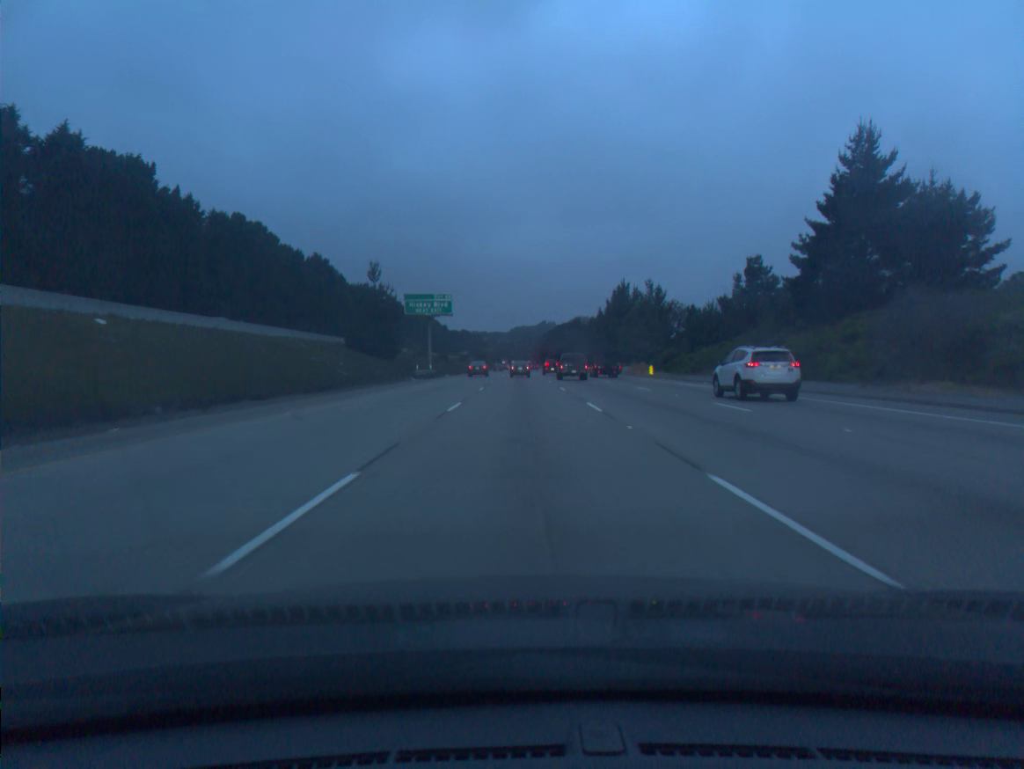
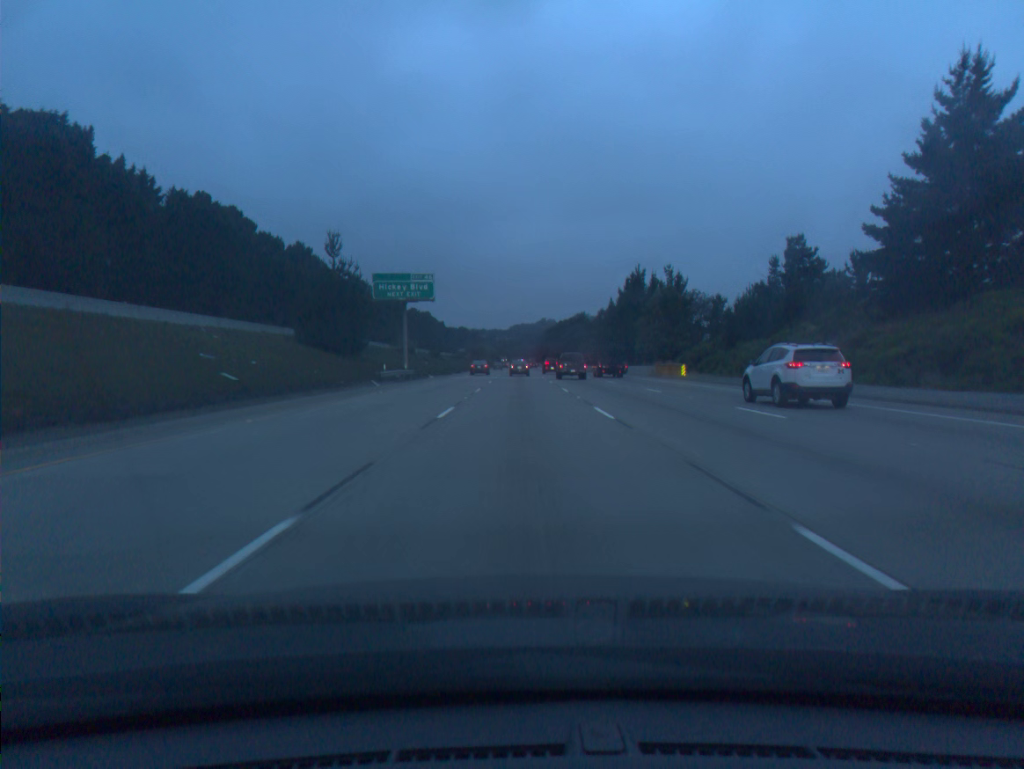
(0.0, +17.1) m; 0°
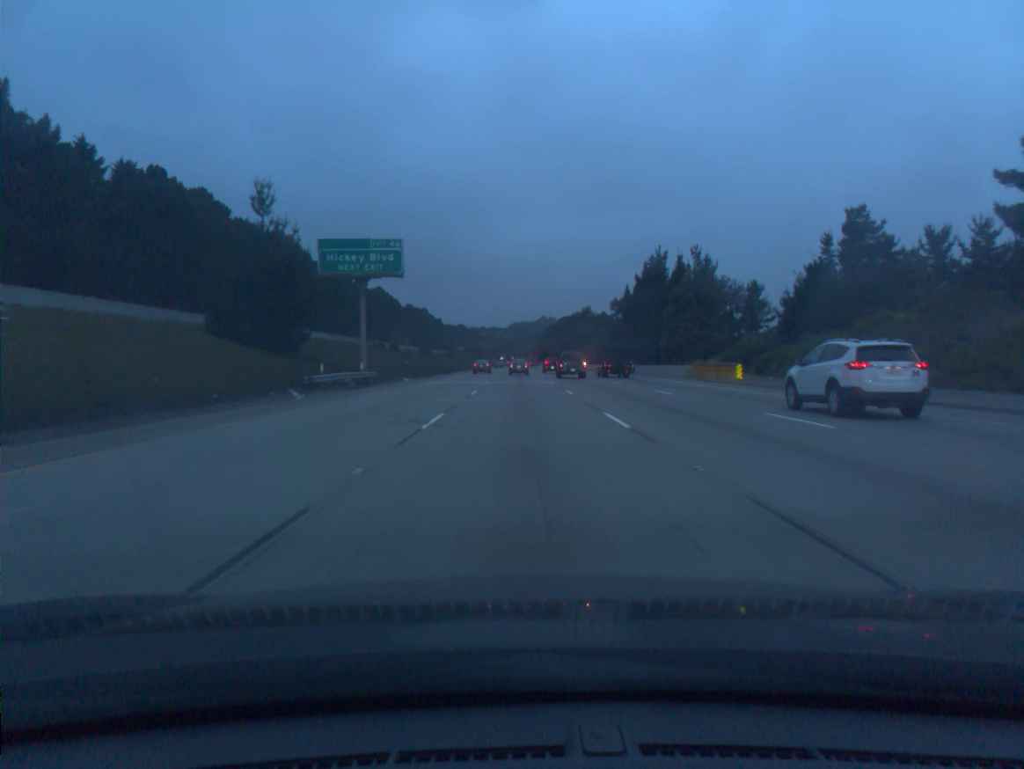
(0.0, +17.2) m; 0°
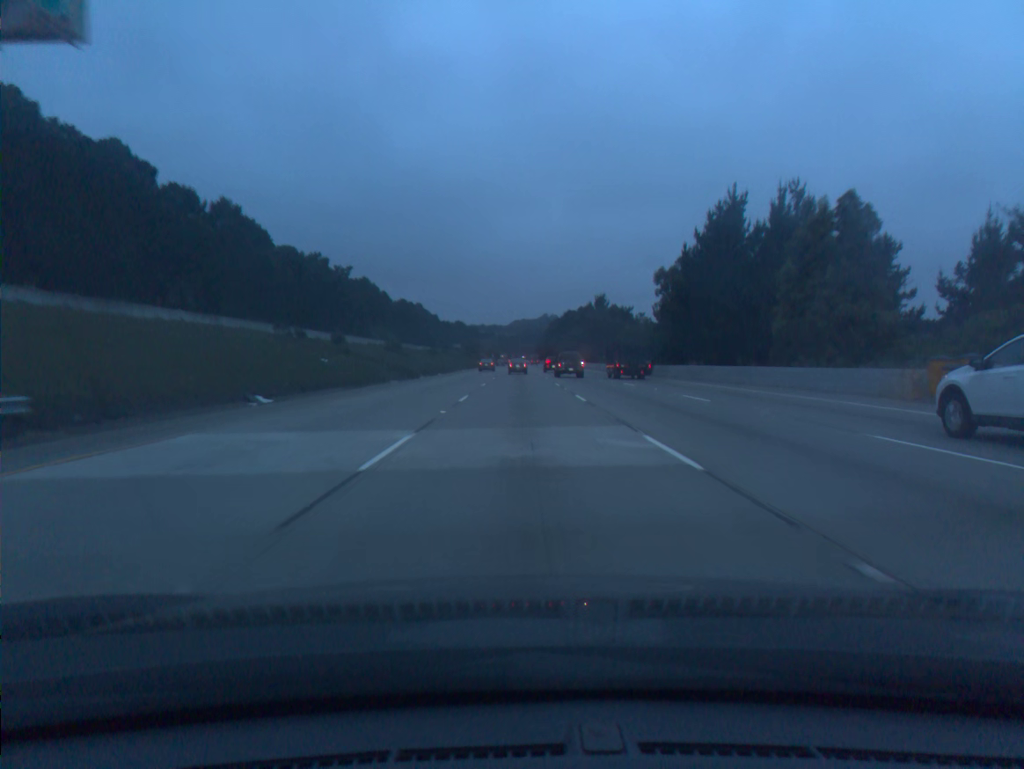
(0.0, +34.7) m; 0°
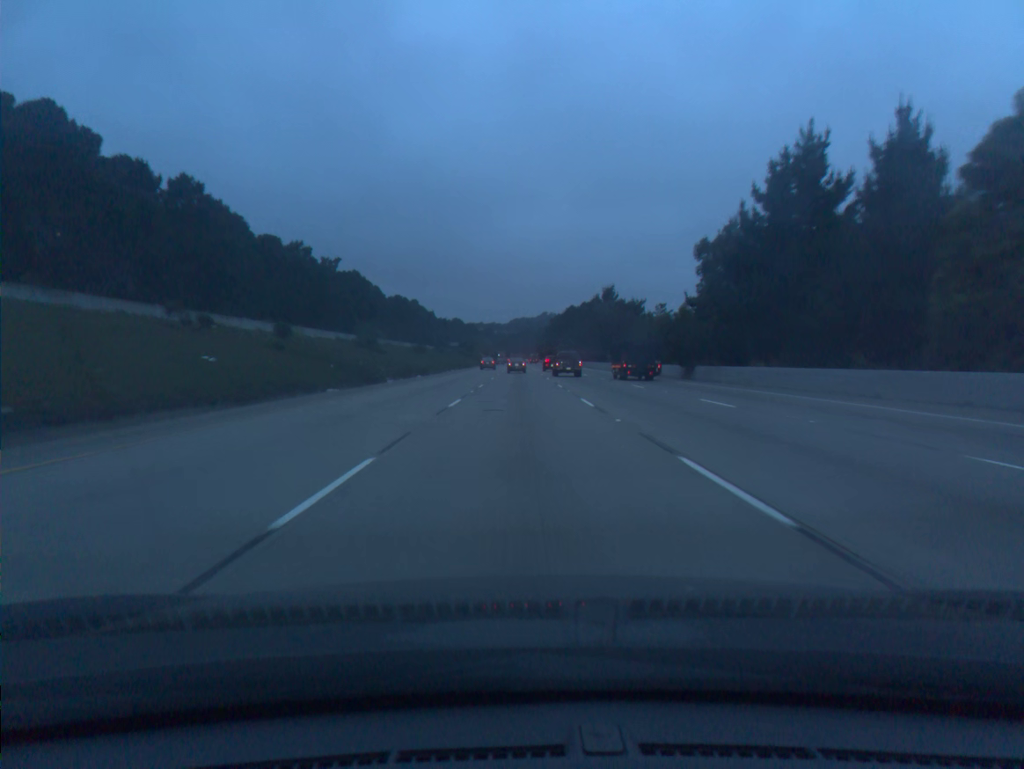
(0.0, +17.5) m; 0°
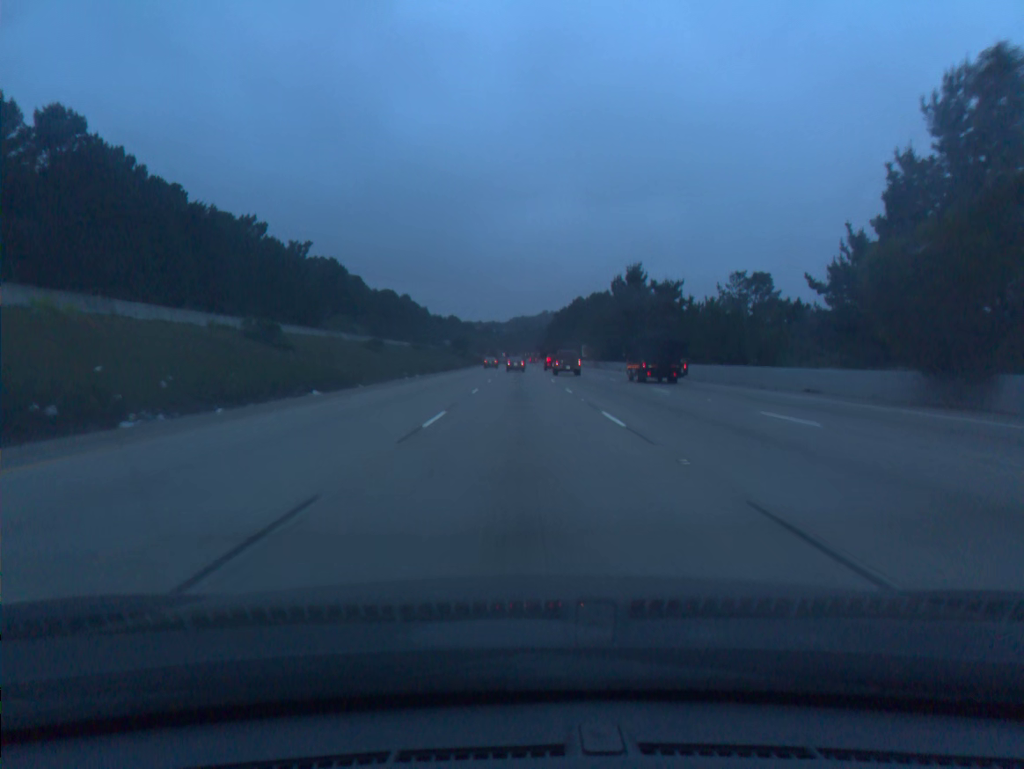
(0.0, +35.2) m; 0°
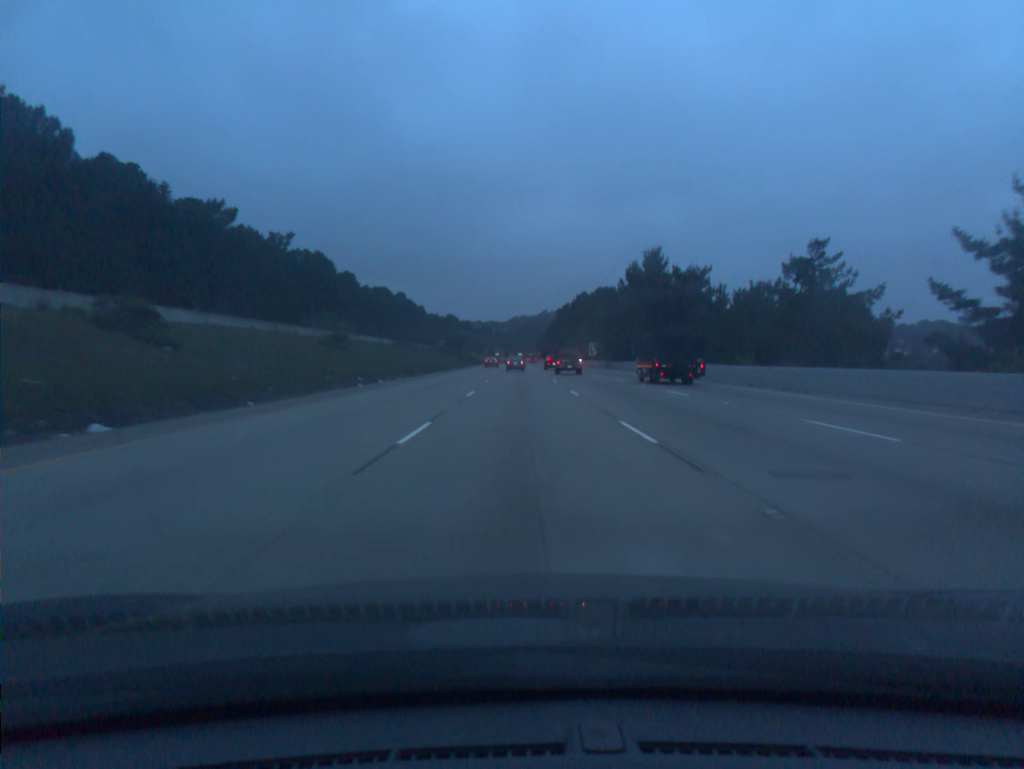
(0.0, +17.7) m; 0°
